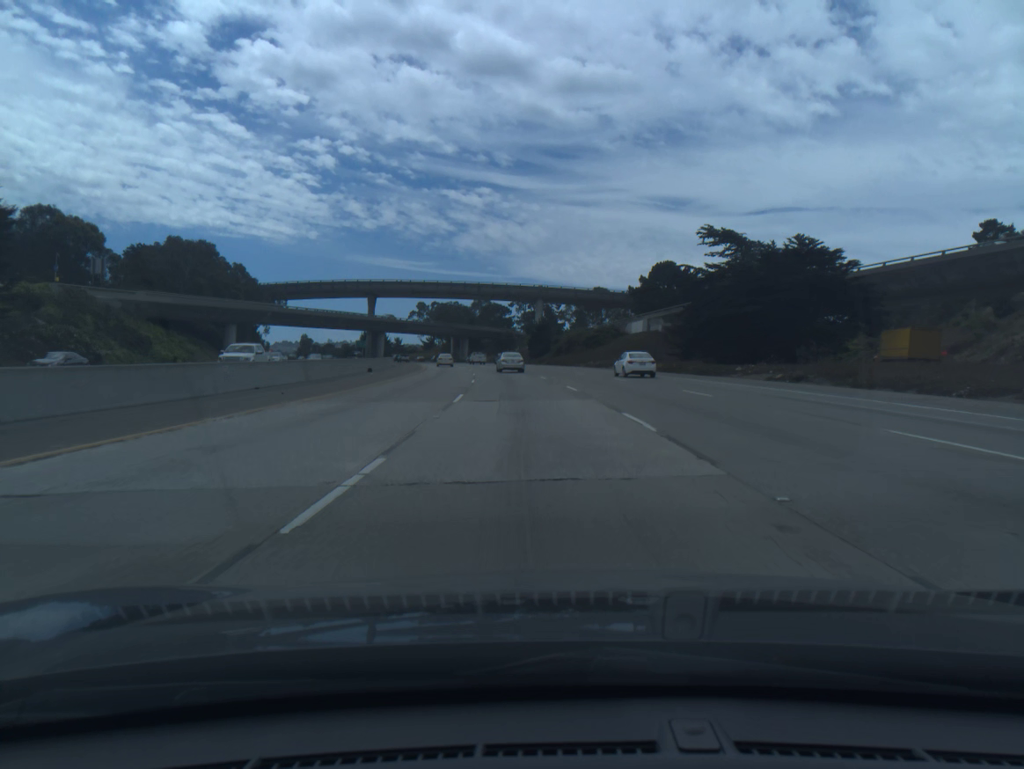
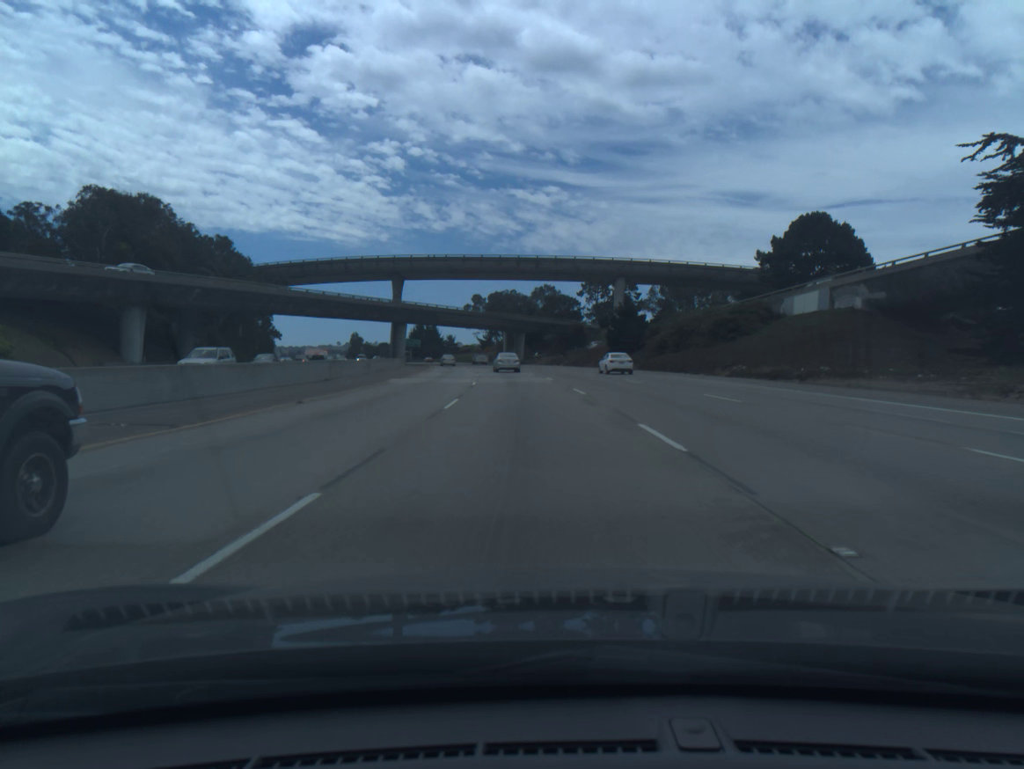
(-1.9, +46.2) m; -5°
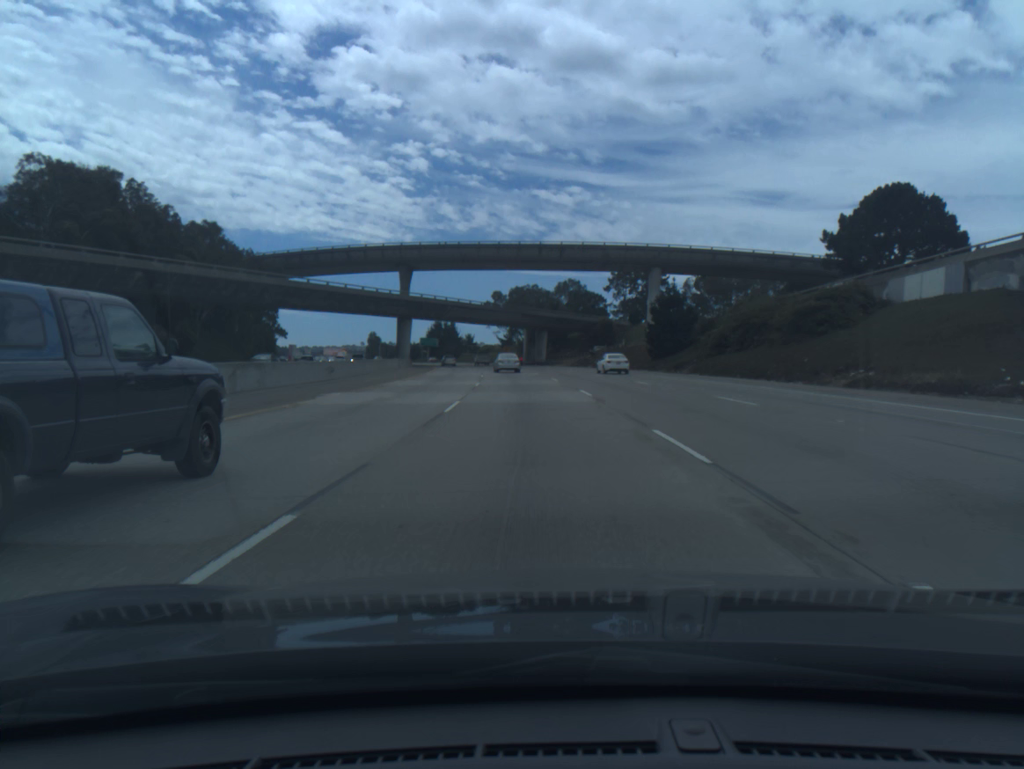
(-0.2, +15.5) m; -2°
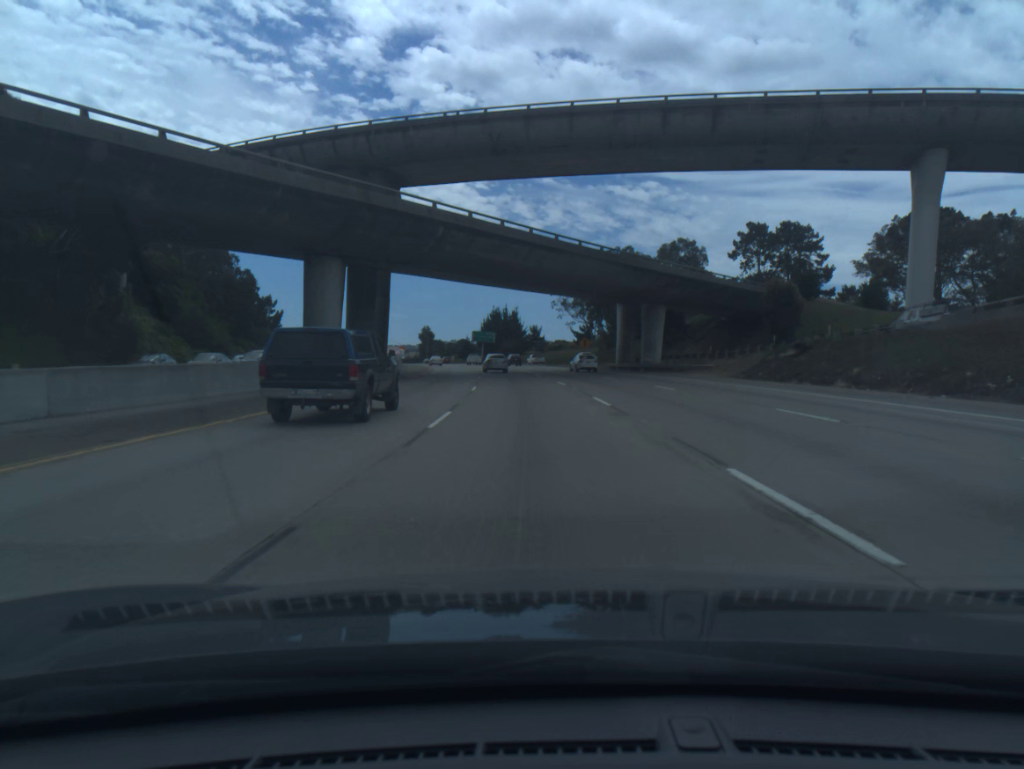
(-3.0, +62.5) m; -5°
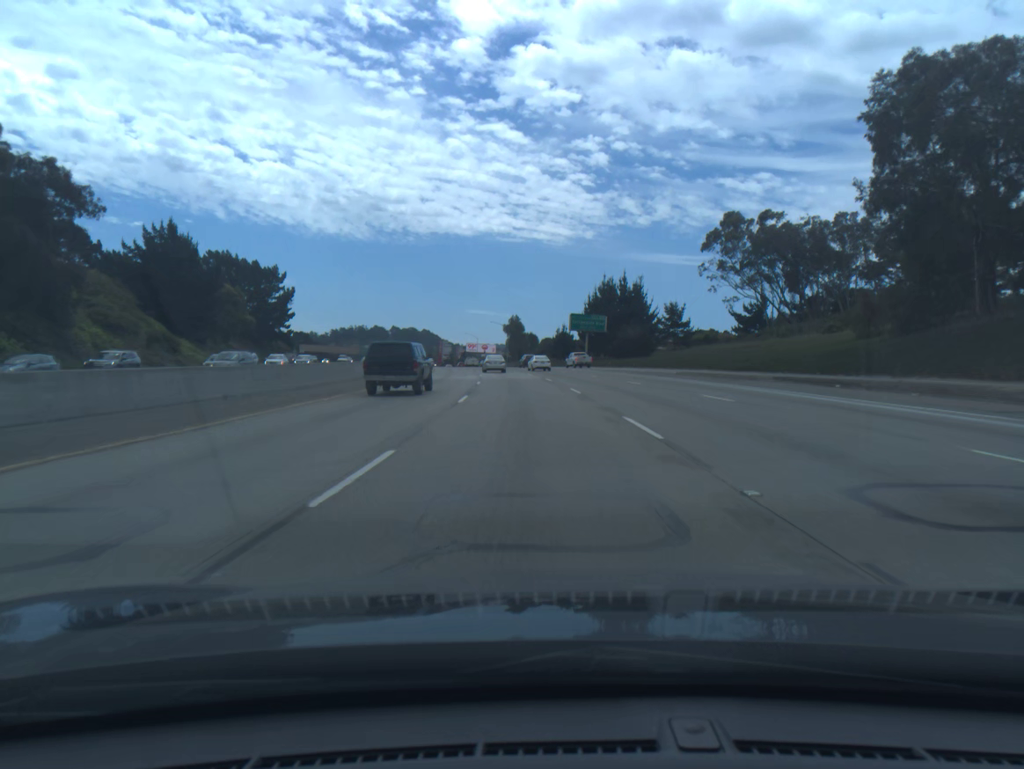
(-5.2, +80.0) m; -8°
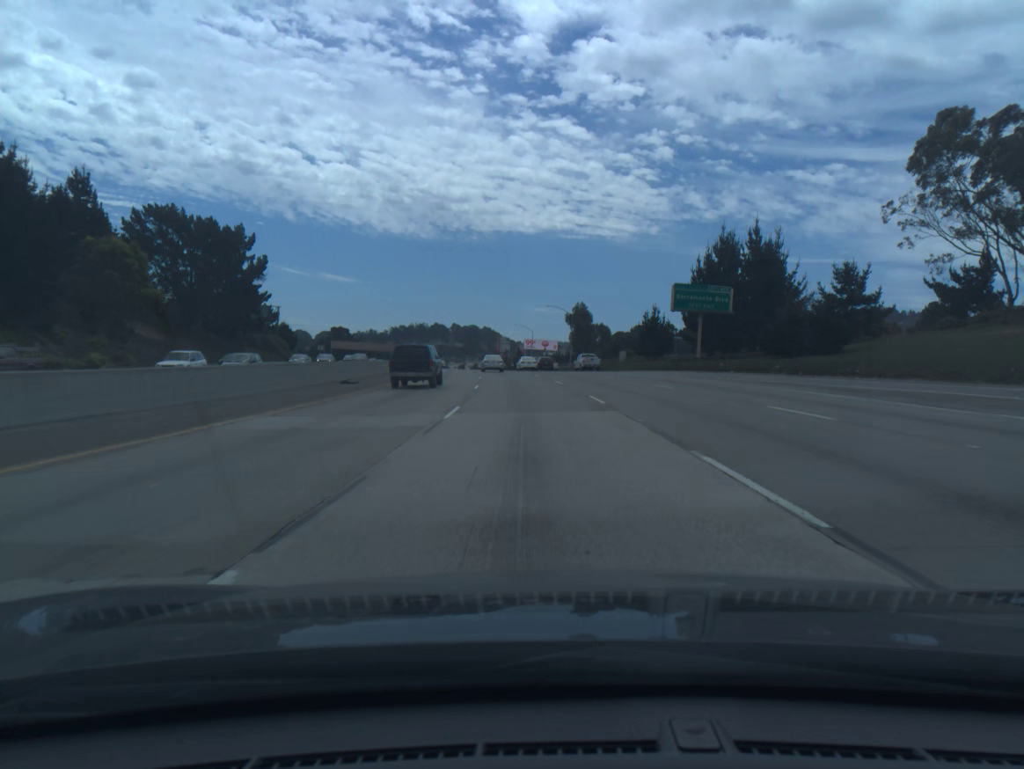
(-2.0, +49.5) m; -5°
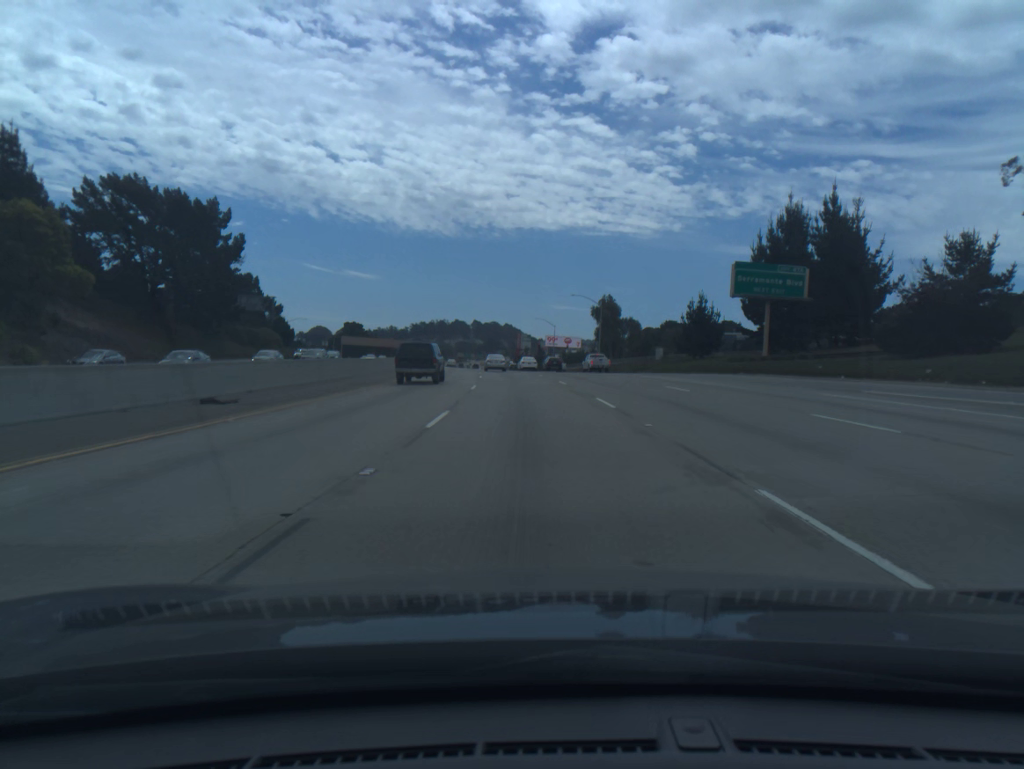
(-0.2, +16.8) m; -2°
